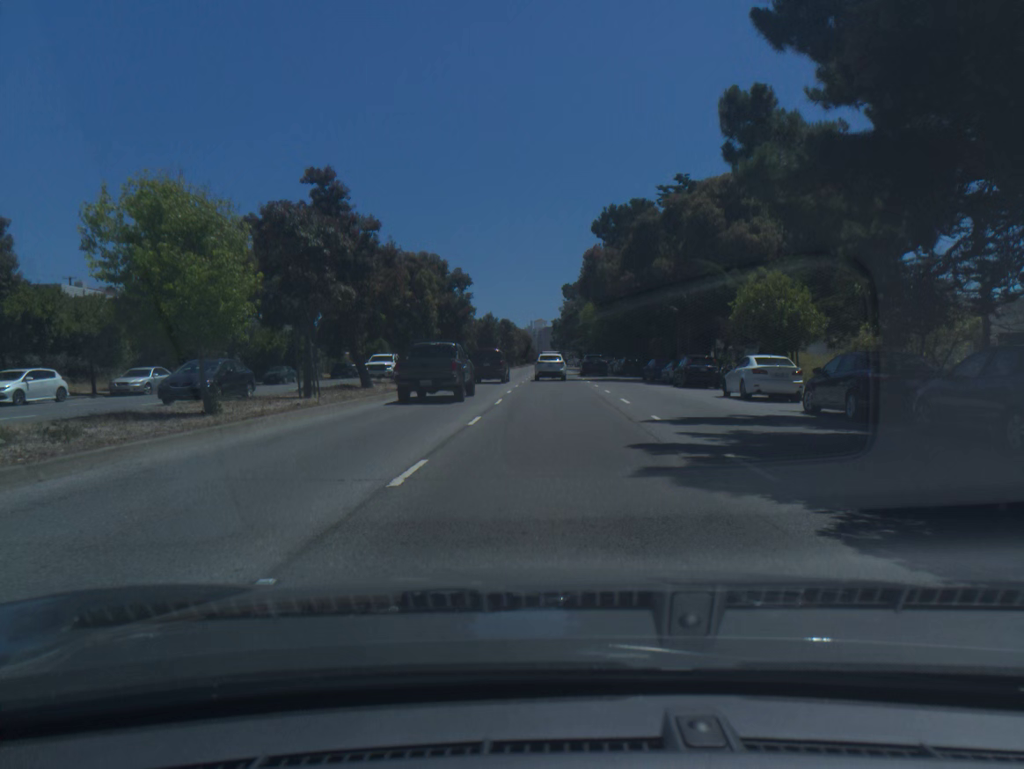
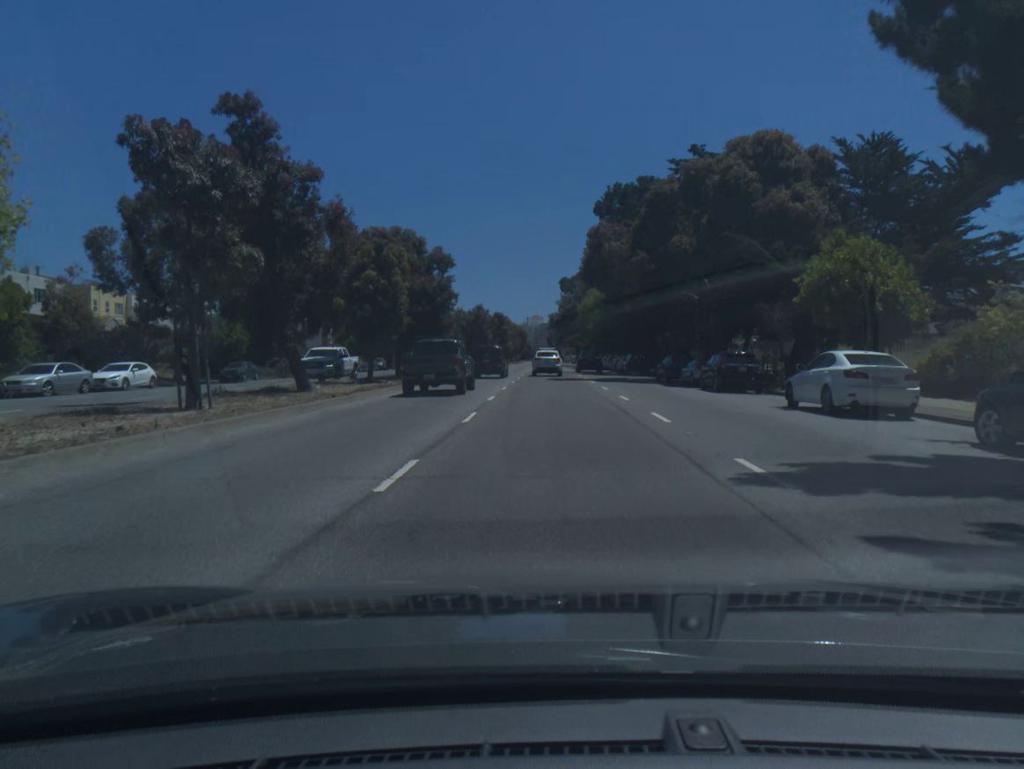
(0.0, +7.9) m; 0°
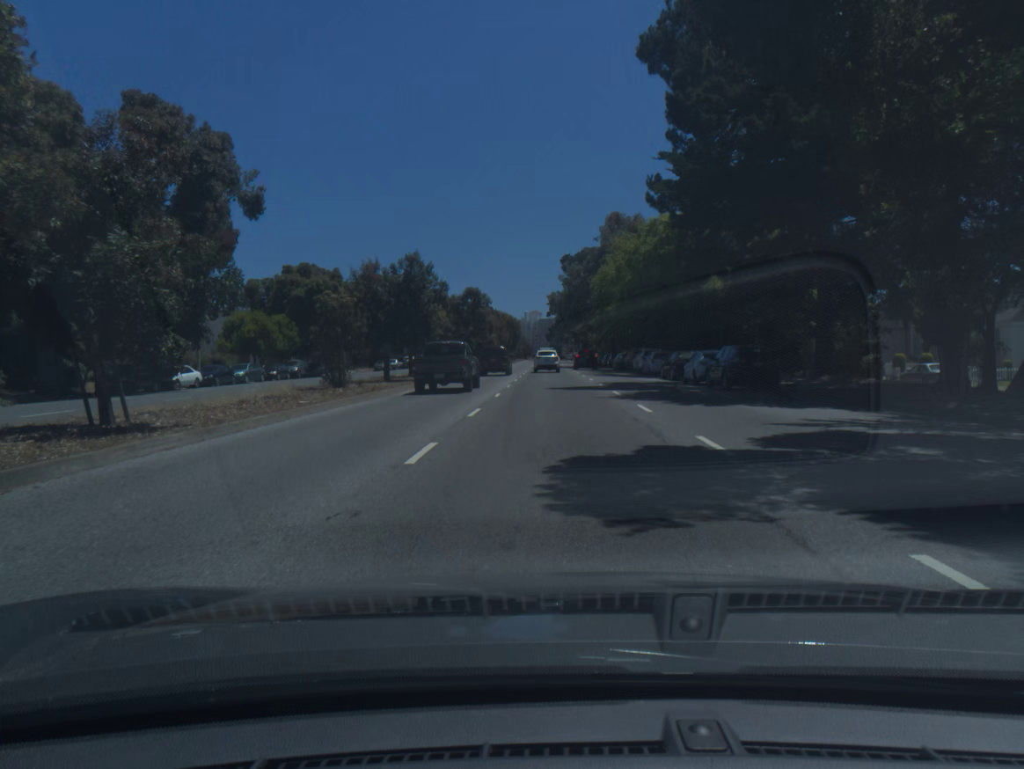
(0.0, +33.8) m; 0°
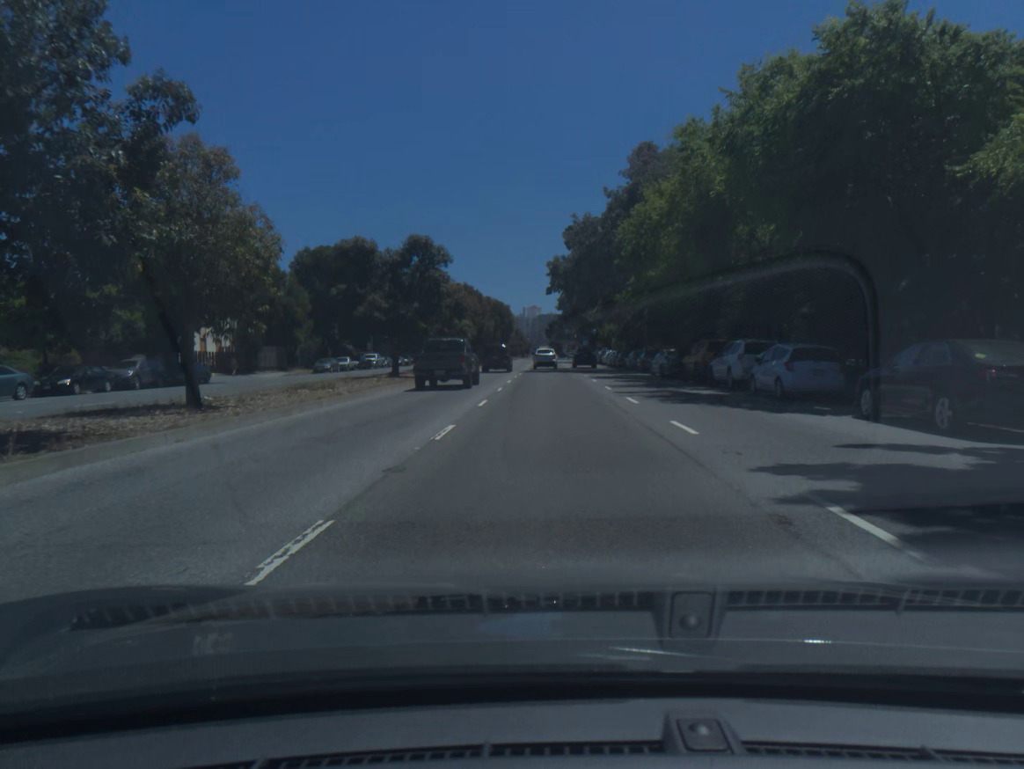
(0.0, +26.9) m; 0°
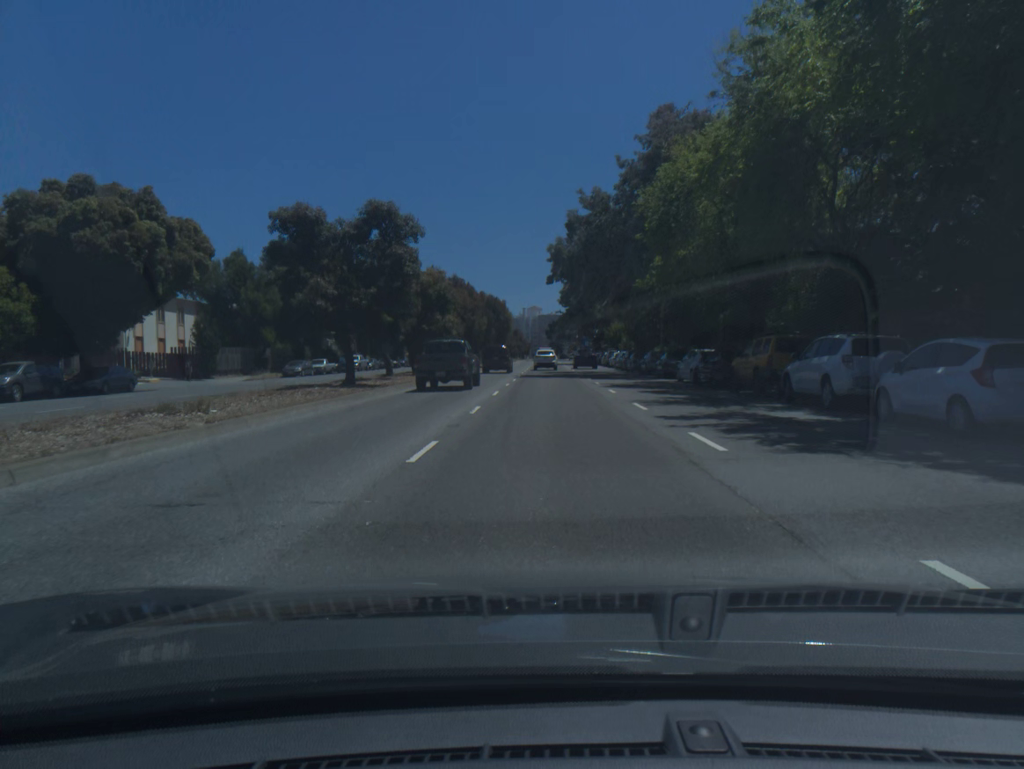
(0.0, +9.2) m; 0°
